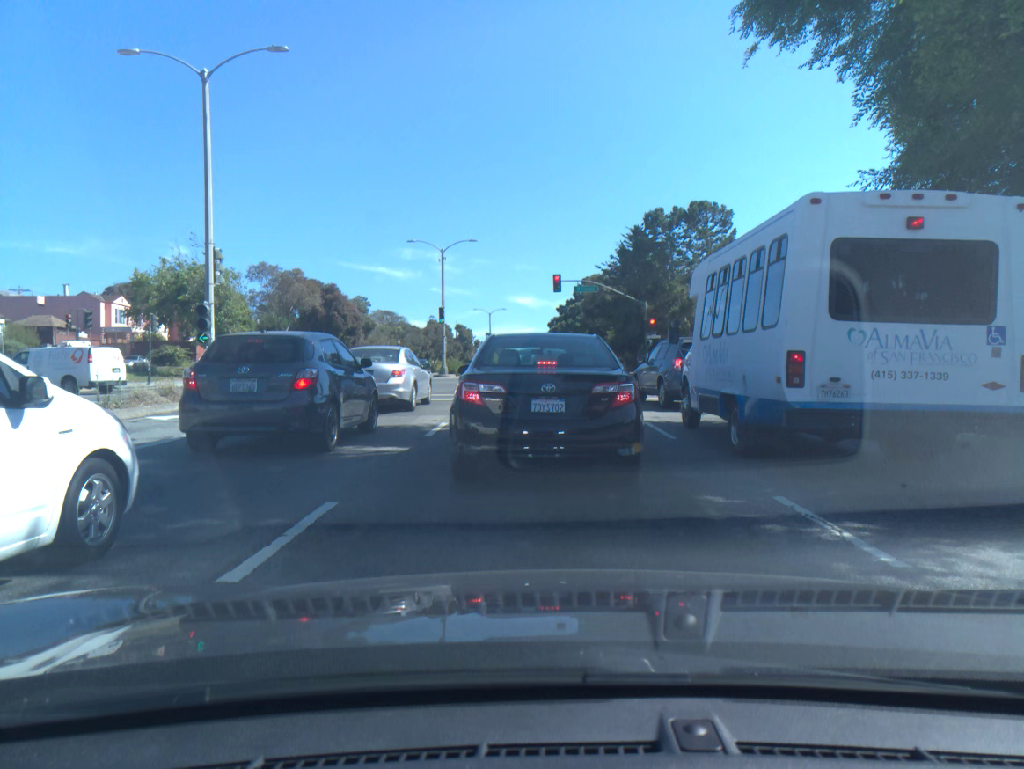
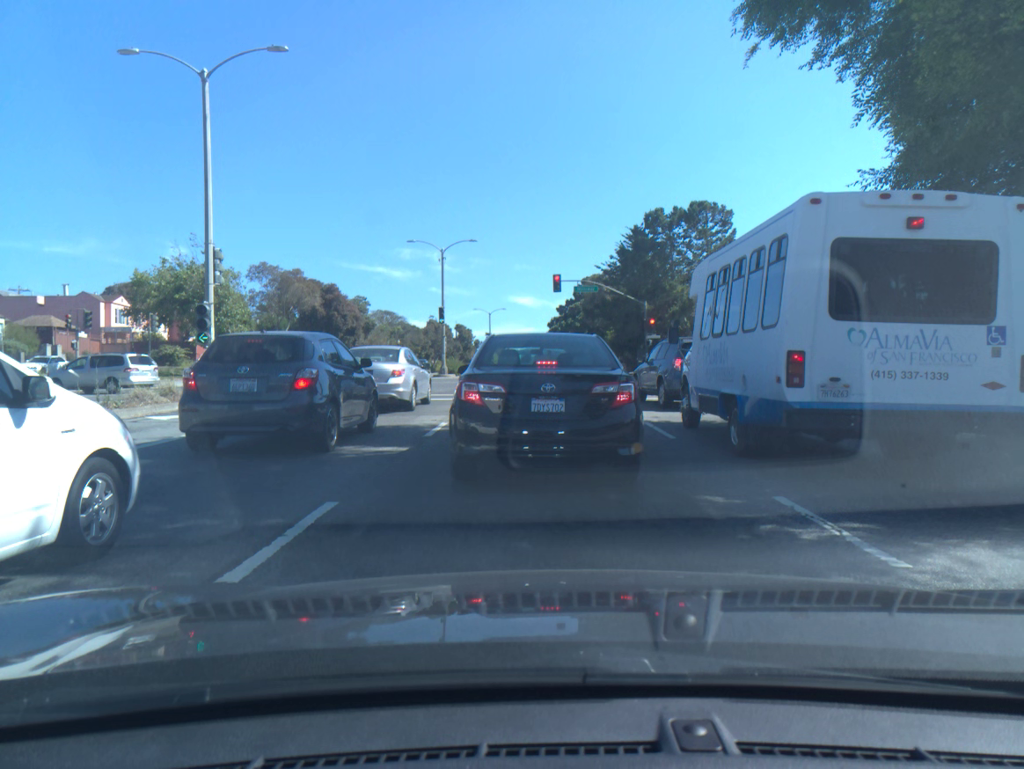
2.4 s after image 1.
(0.0, 0.0) m; 0°
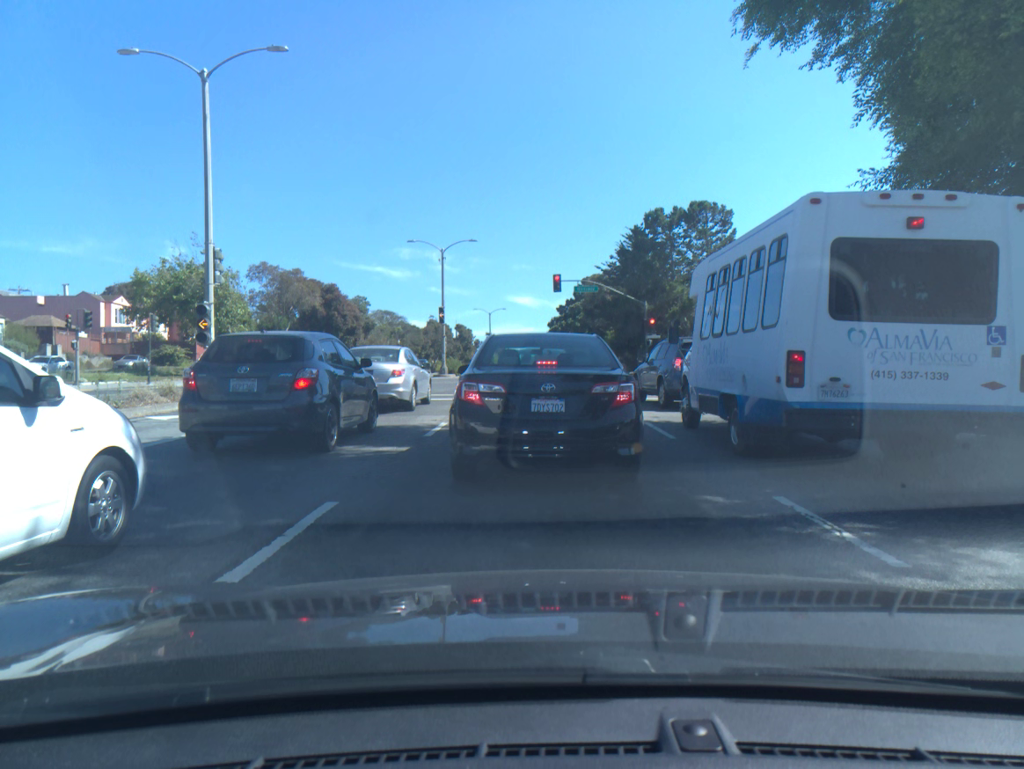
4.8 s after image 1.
(0.0, 0.0) m; 0°
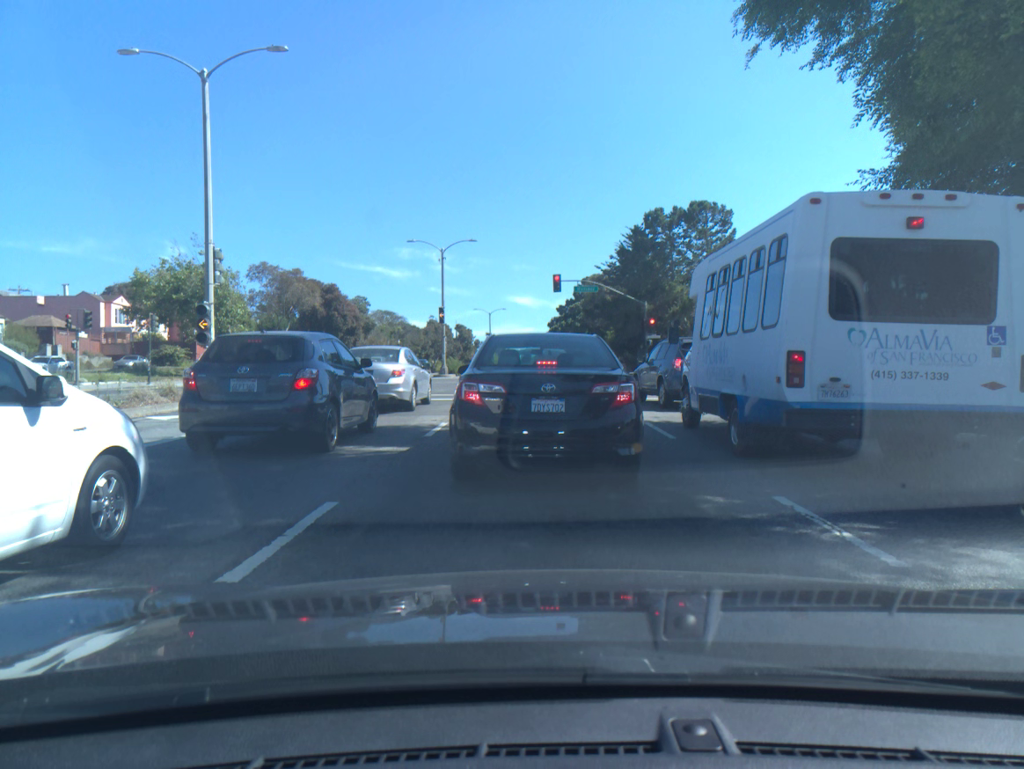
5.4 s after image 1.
(0.0, 0.0) m; 0°
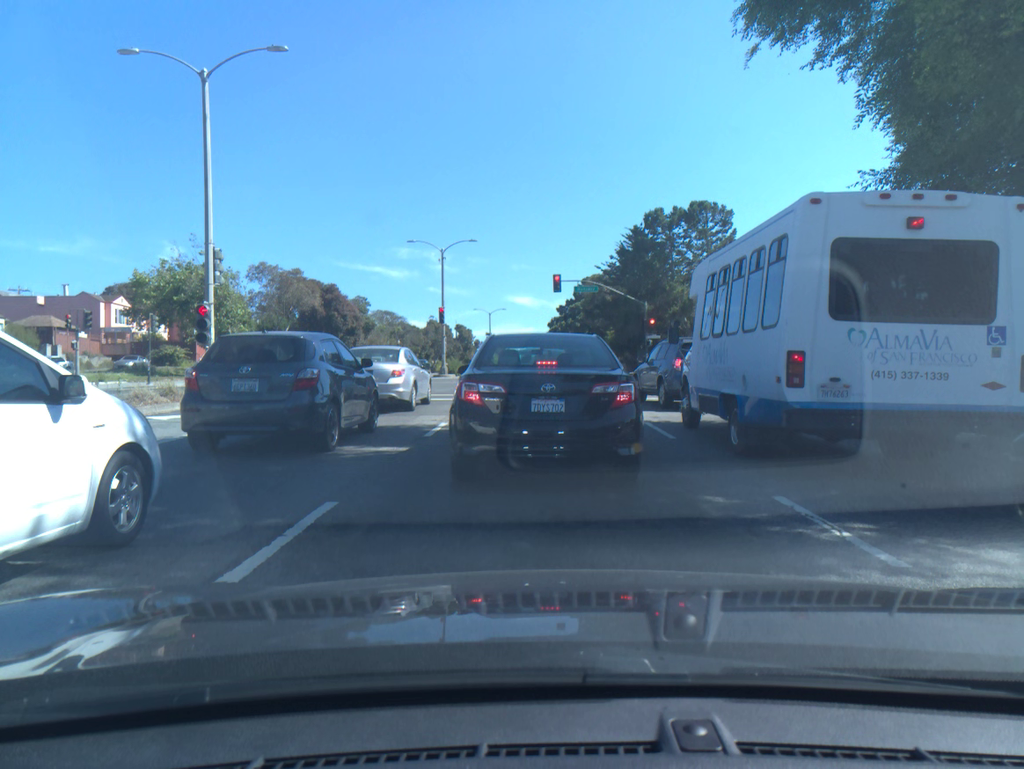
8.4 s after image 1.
(0.0, +0.1) m; 0°
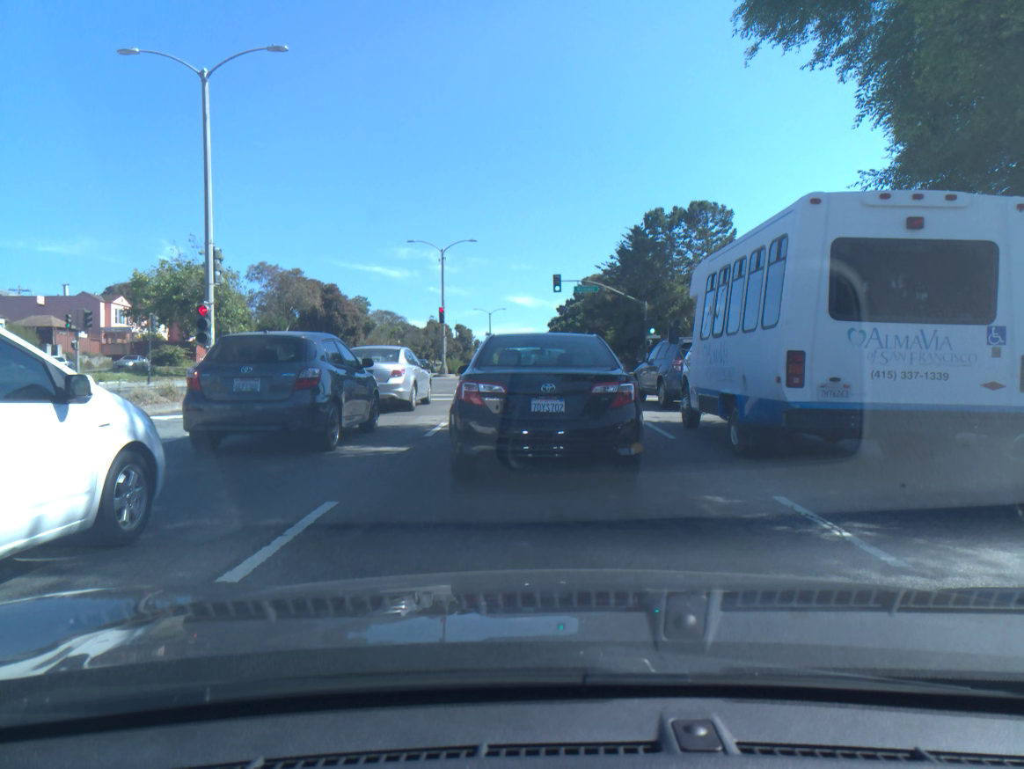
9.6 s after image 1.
(0.0, 0.0) m; 0°
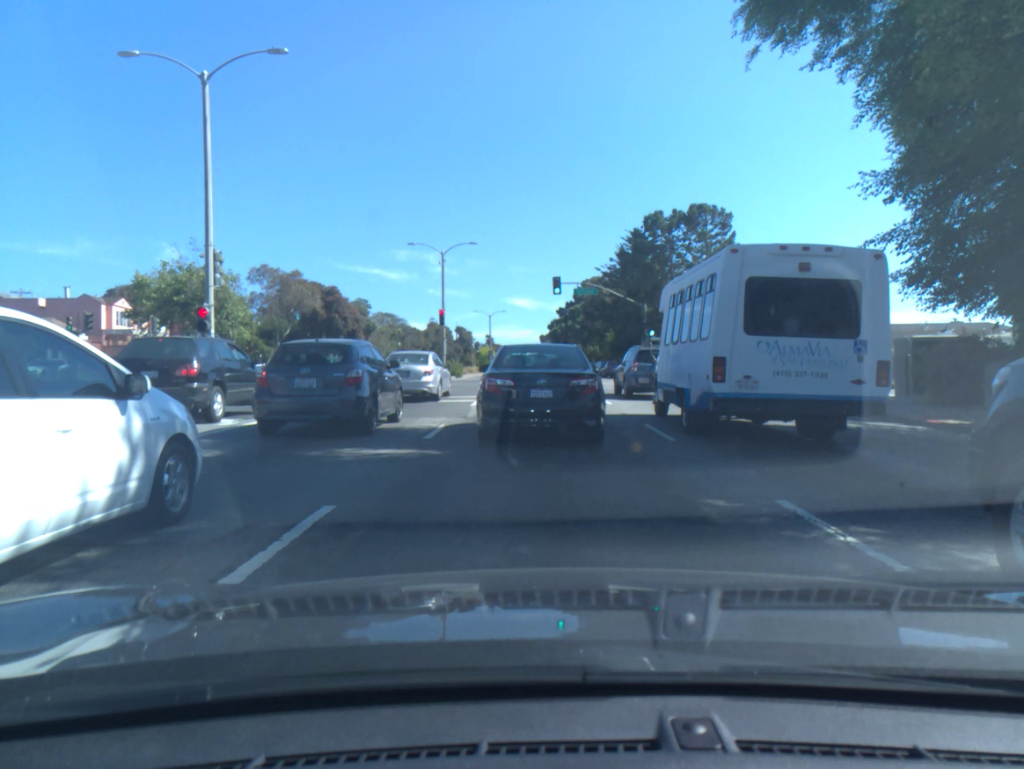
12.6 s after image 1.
(0.0, +0.1) m; +1°
